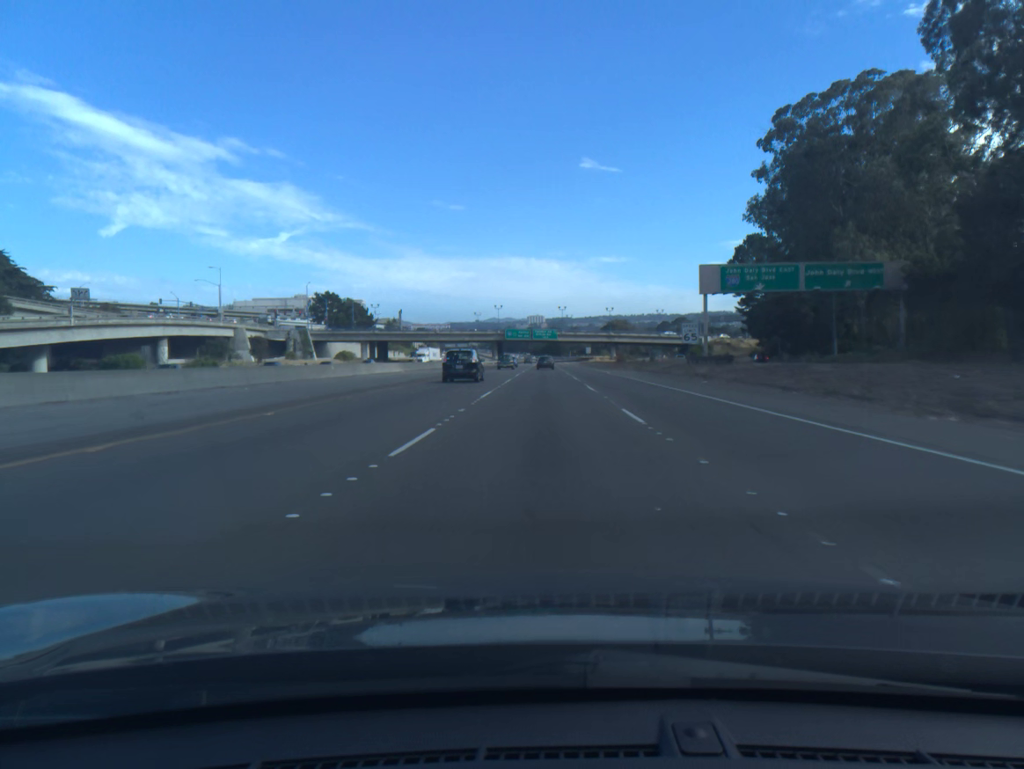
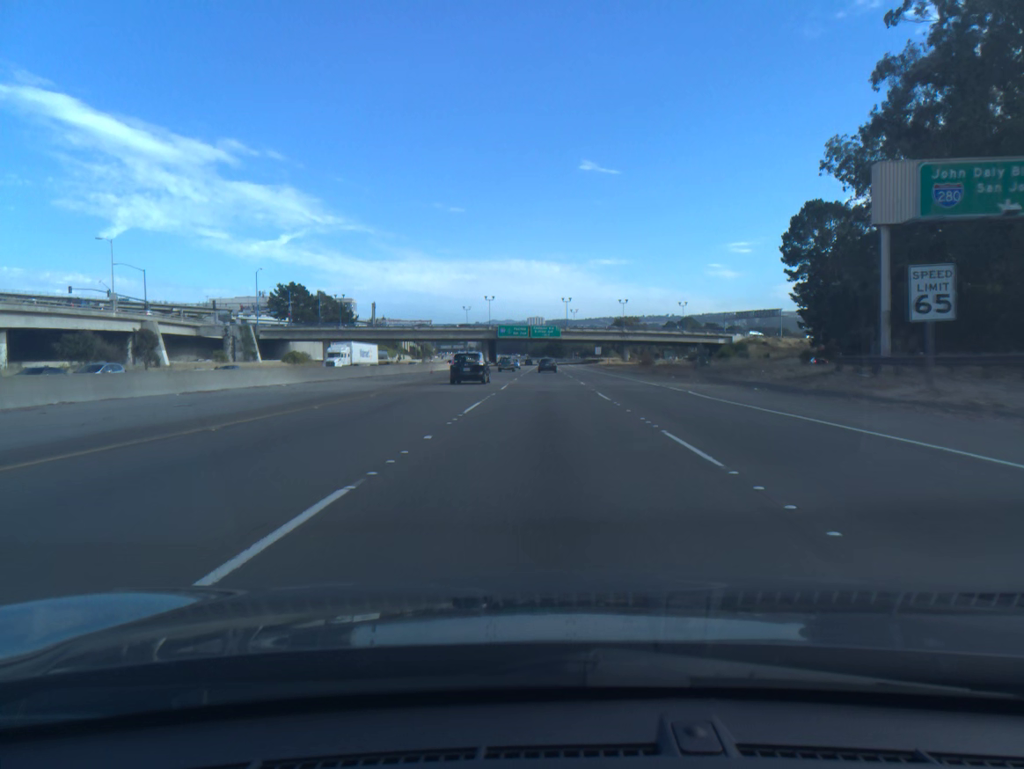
(0.0, +35.6) m; 0°
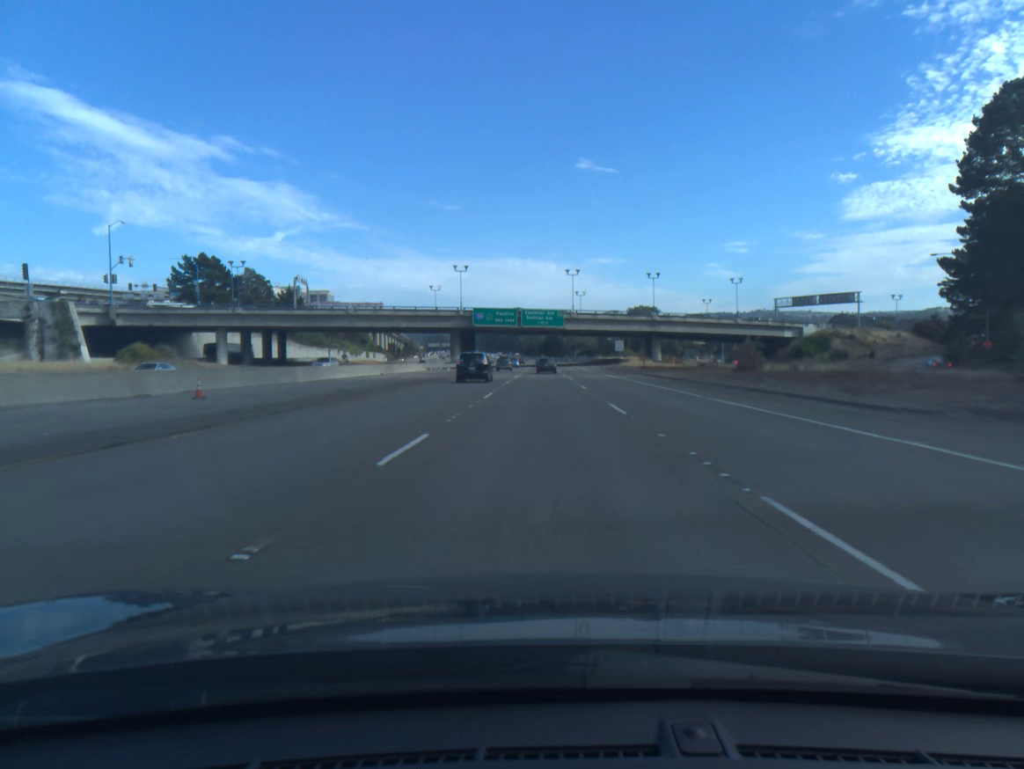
(+0.2, +52.7) m; 0°
